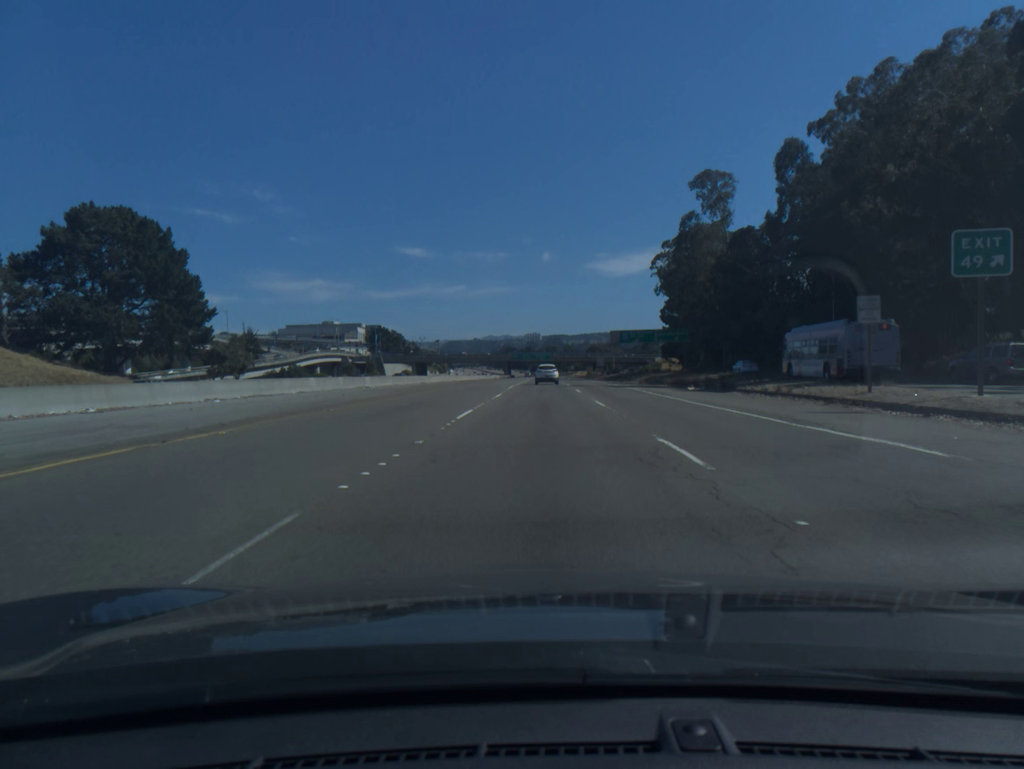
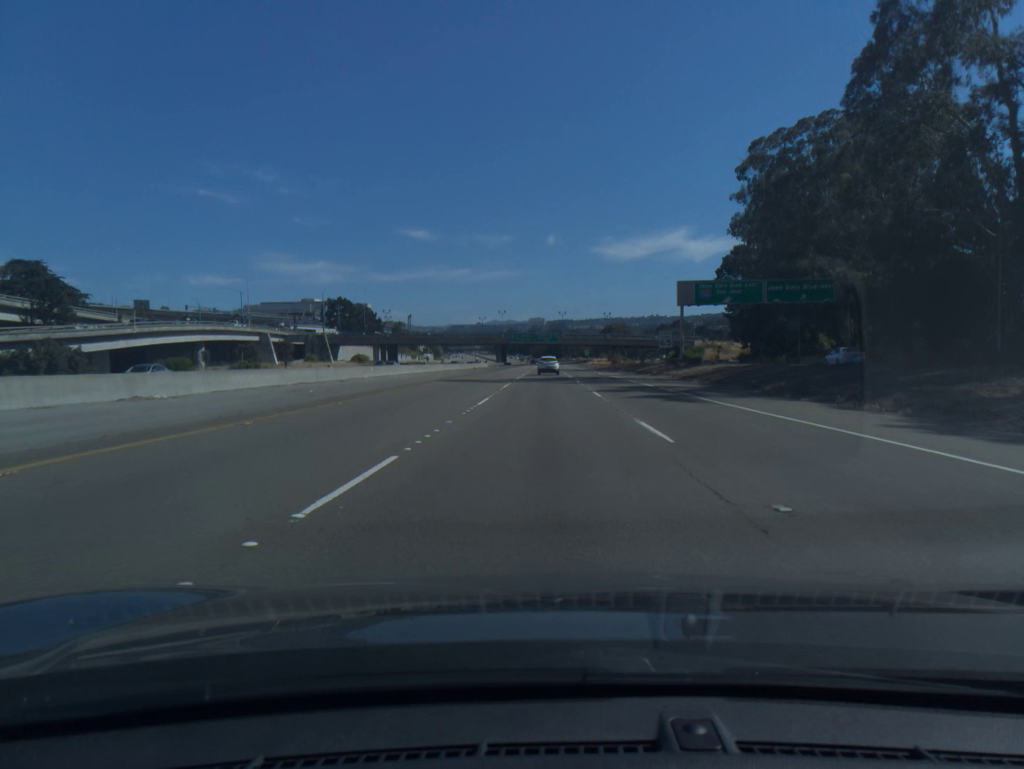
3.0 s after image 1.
(-0.2, +70.5) m; 0°
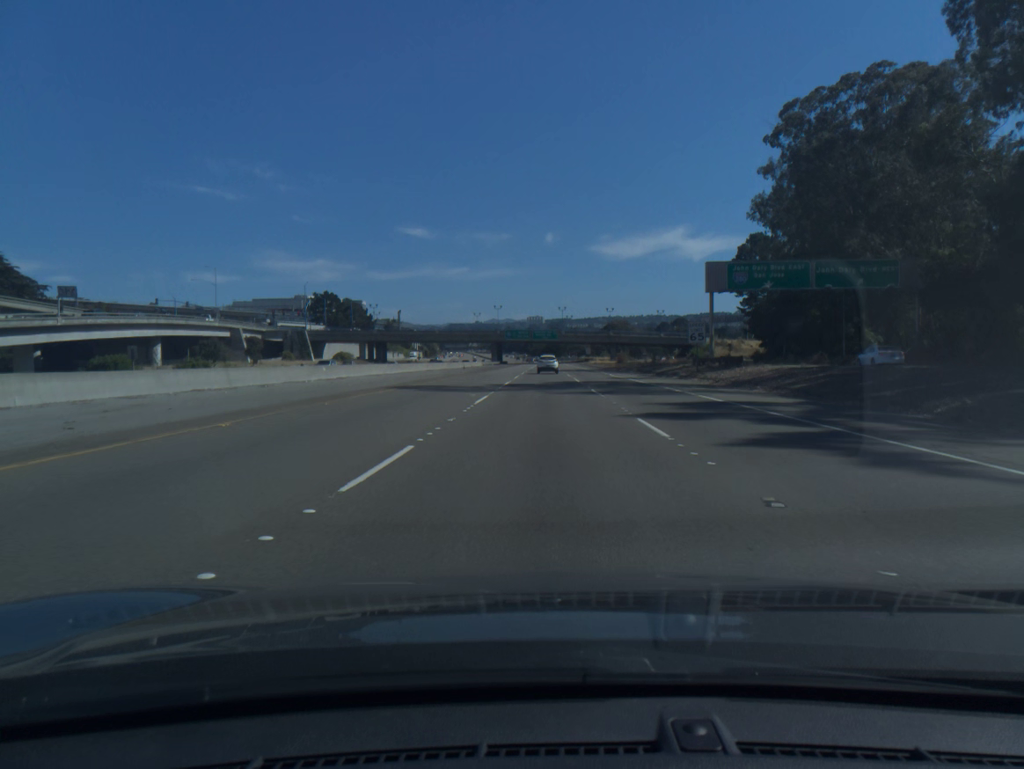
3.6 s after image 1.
(0.0, +14.6) m; 0°
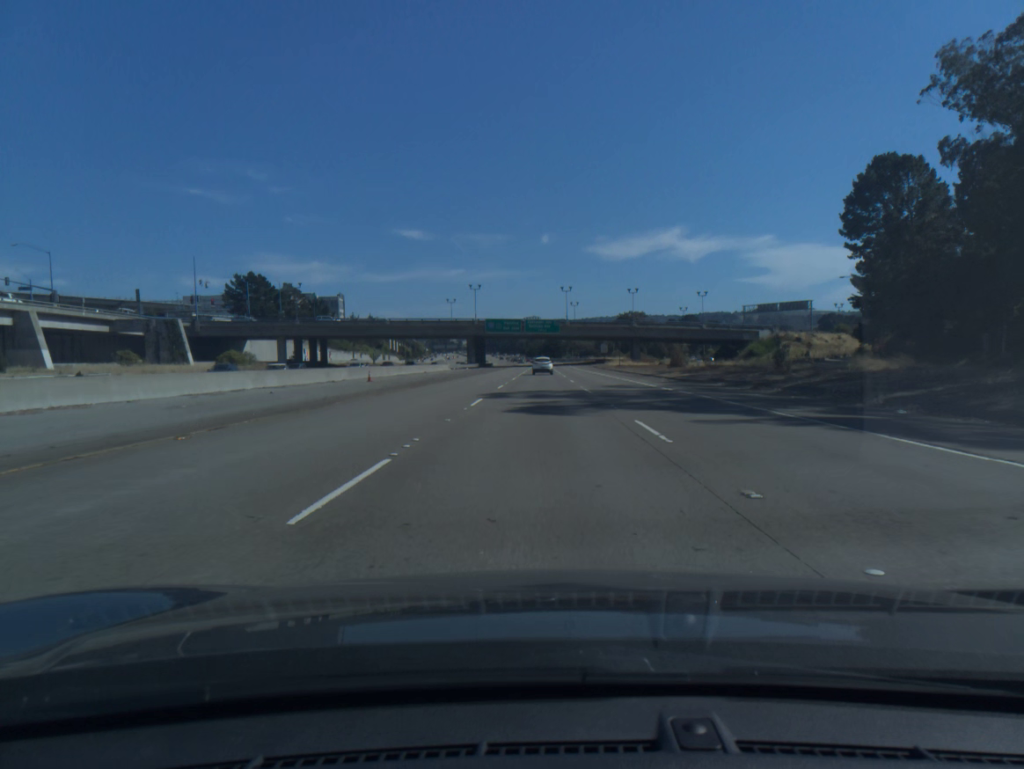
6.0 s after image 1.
(+0.1, +59.6) m; 0°
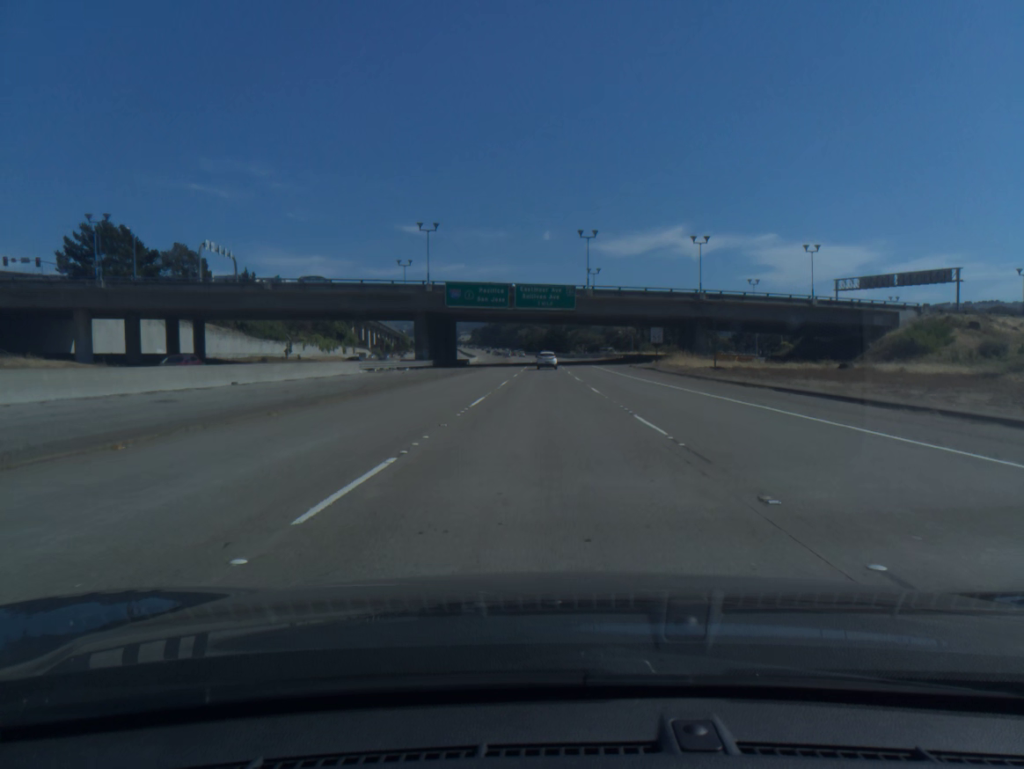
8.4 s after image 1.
(-0.2, +61.3) m; 0°
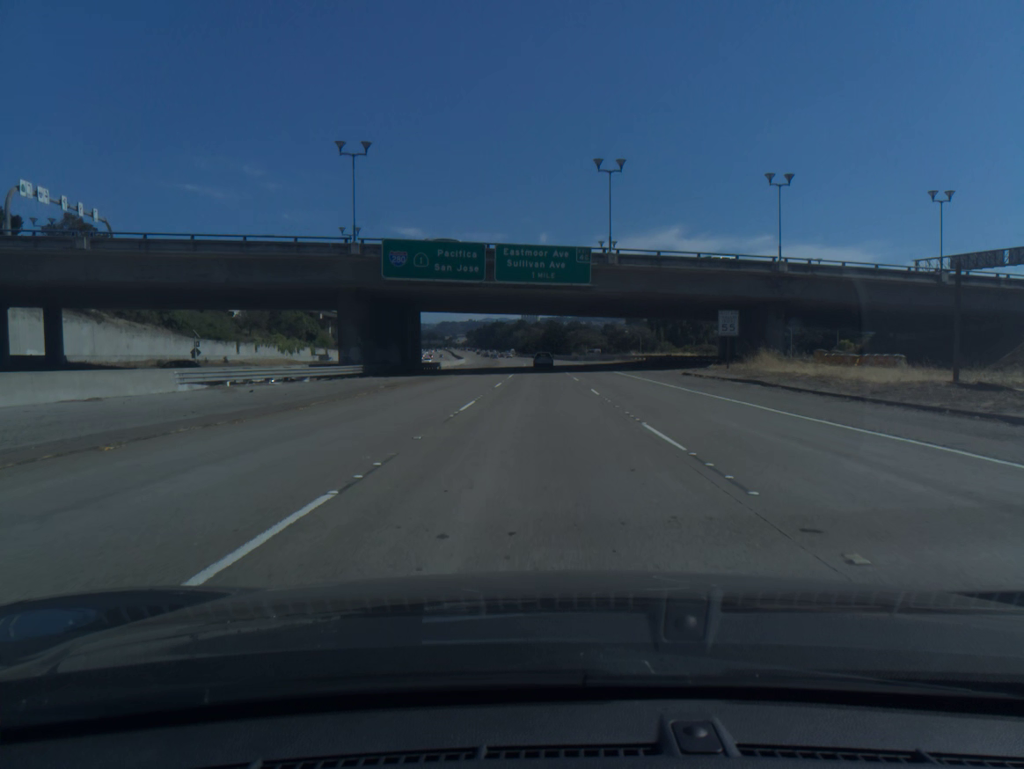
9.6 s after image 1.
(+0.1, +31.2) m; 0°
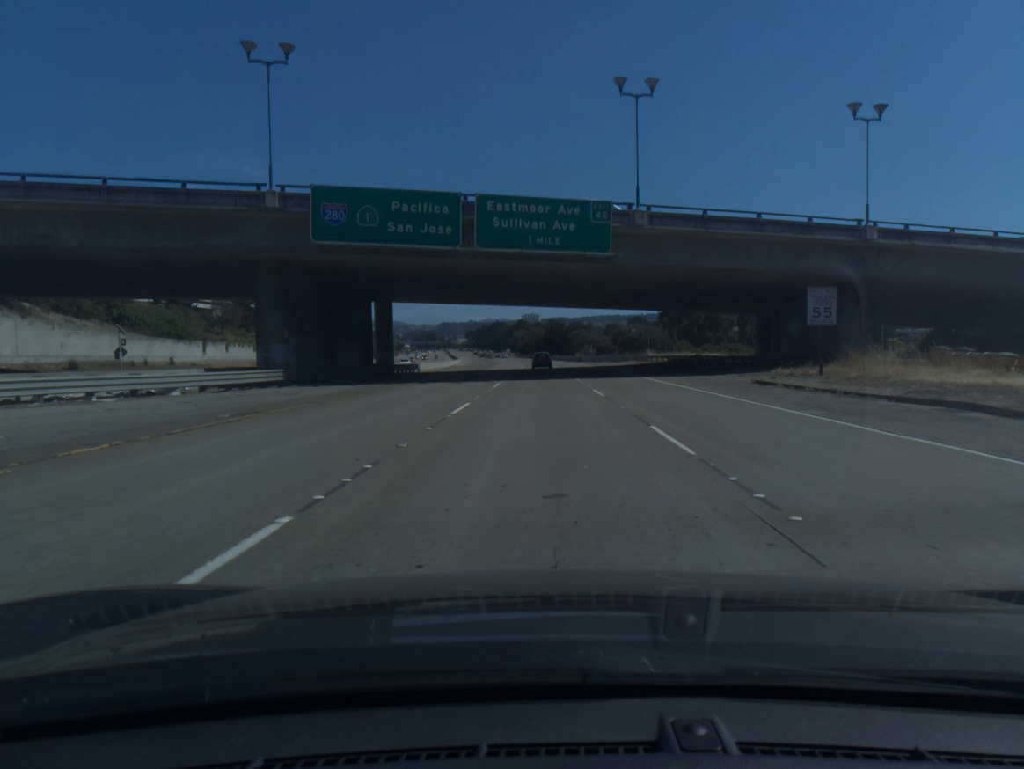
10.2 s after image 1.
(0.0, +15.7) m; 0°
